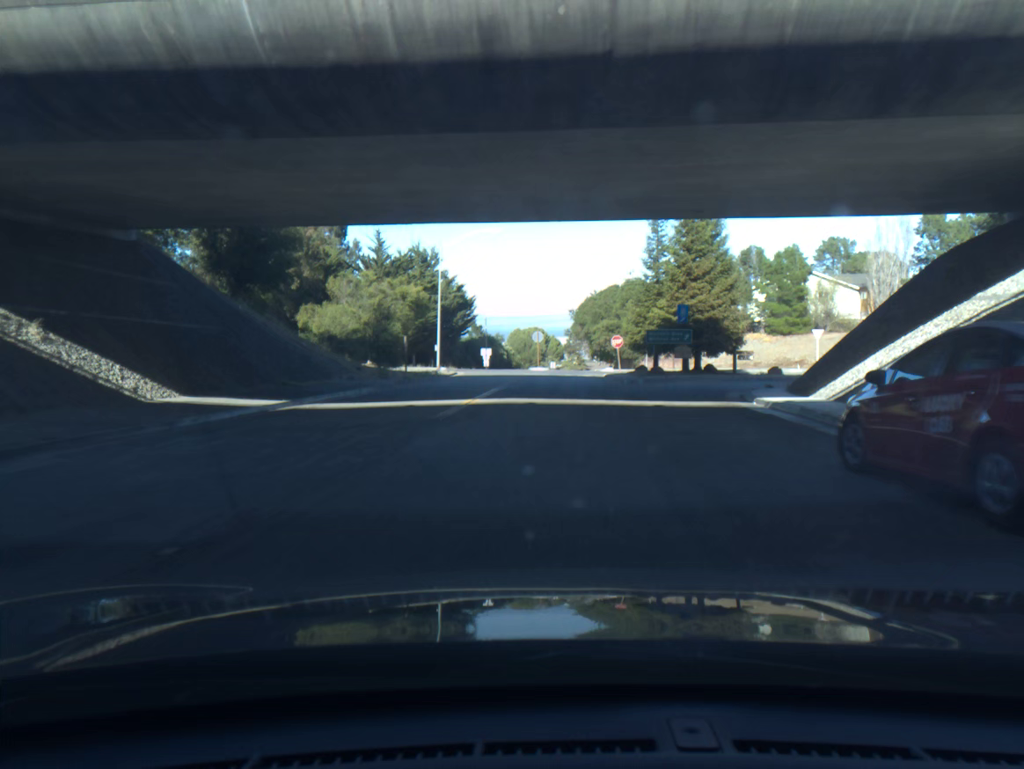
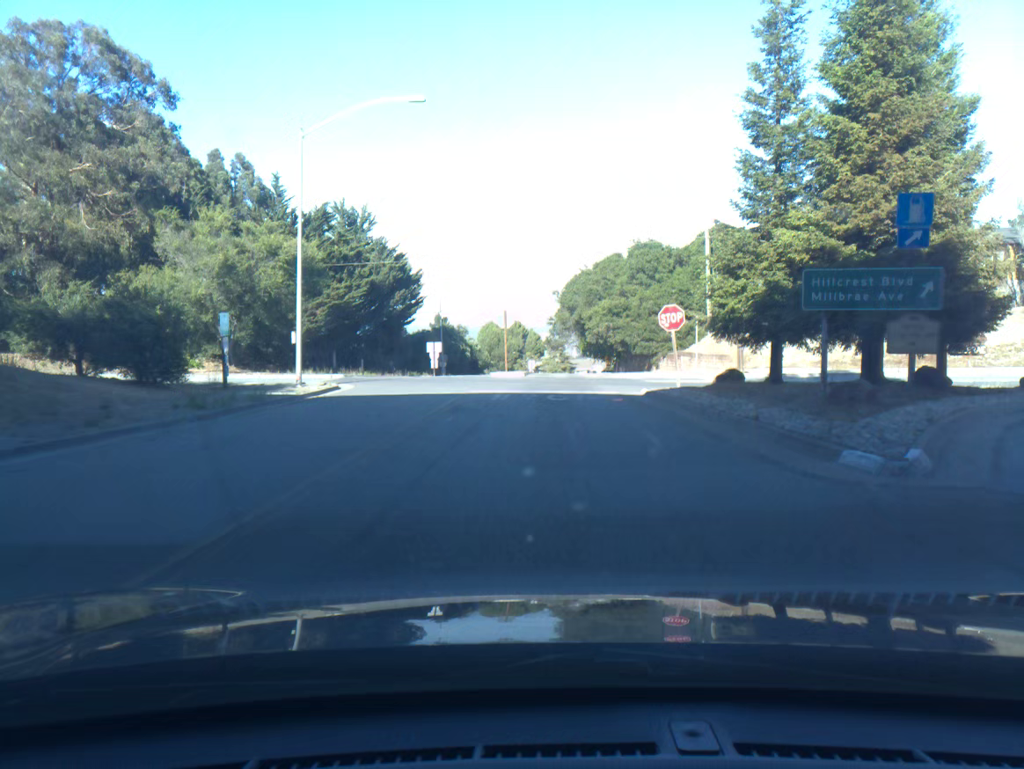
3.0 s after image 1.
(+0.6, +28.1) m; +2°
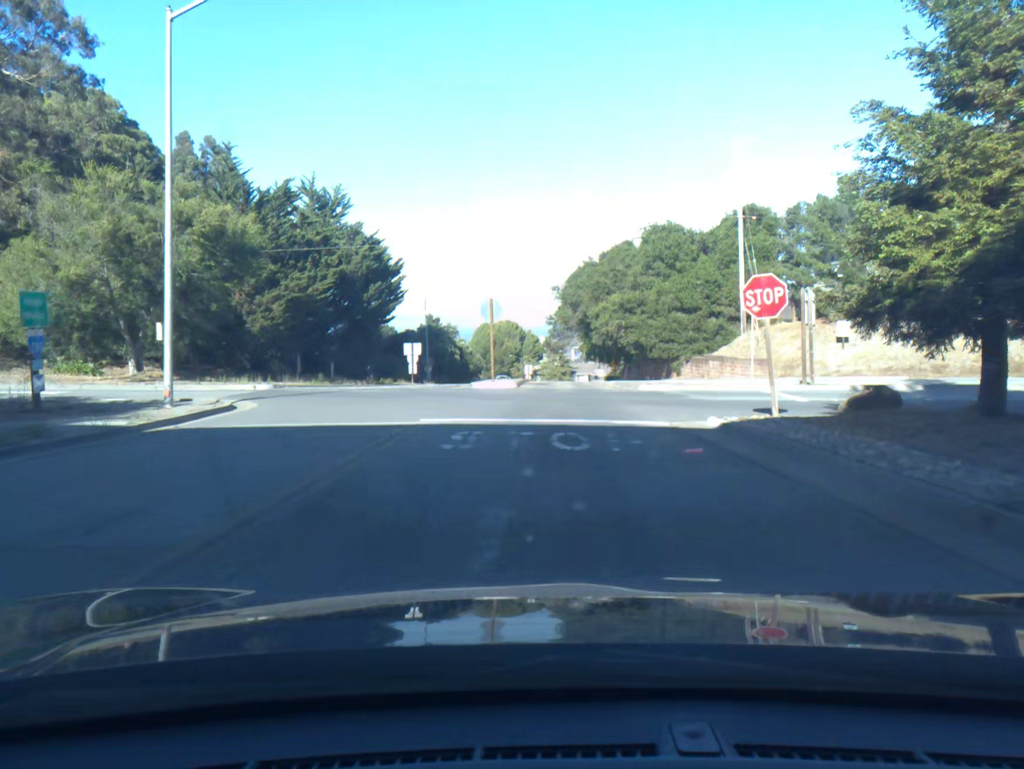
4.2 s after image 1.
(0.0, +9.9) m; 0°
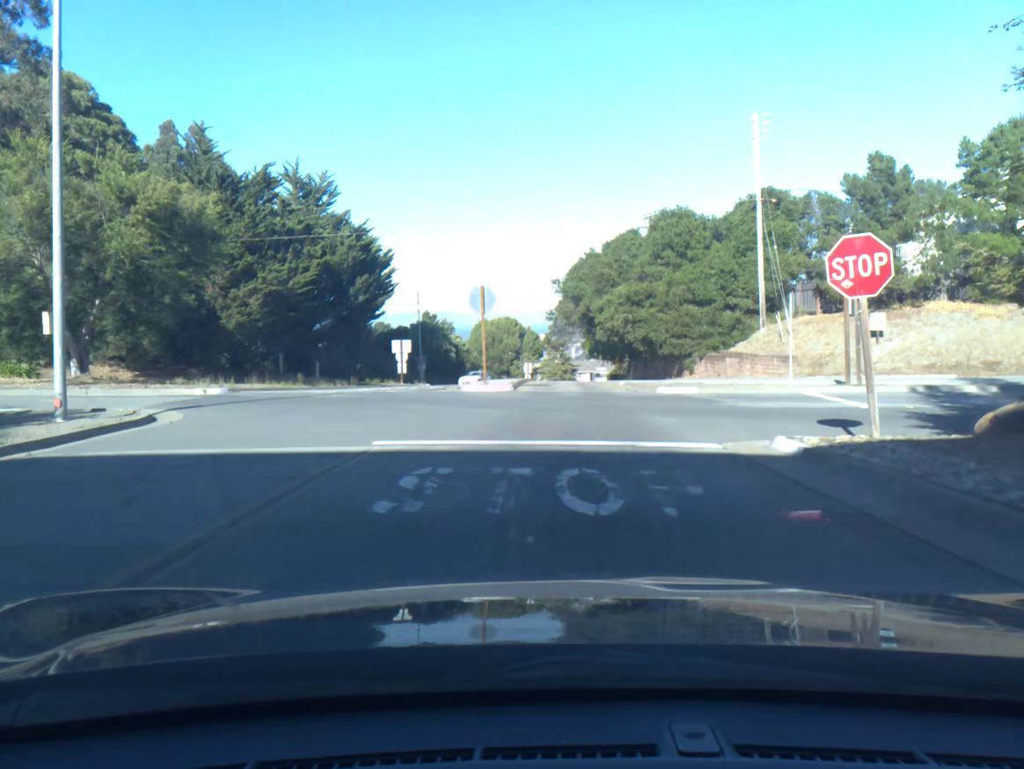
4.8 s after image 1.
(0.0, +4.1) m; 0°
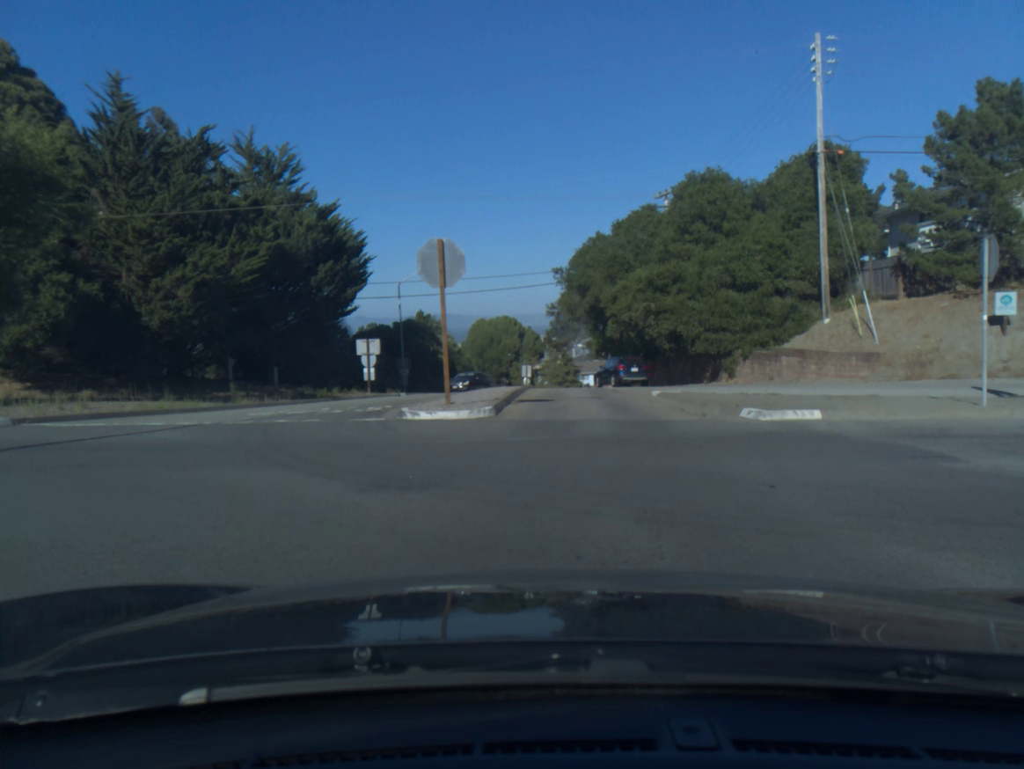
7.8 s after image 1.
(0.0, +10.4) m; 0°
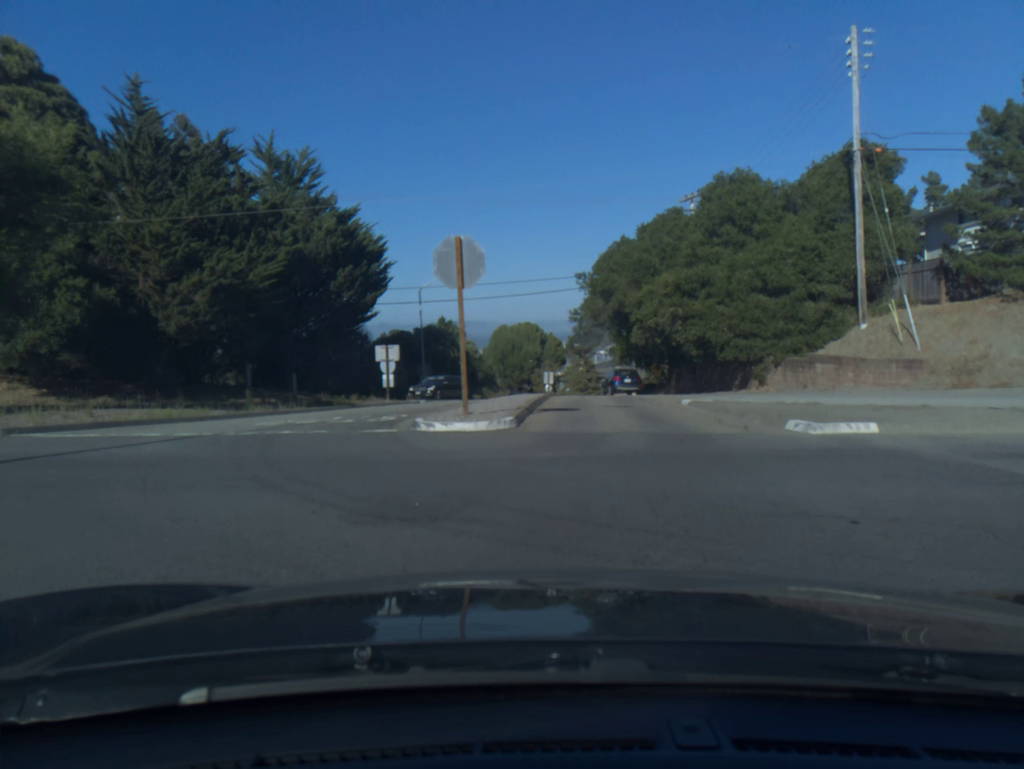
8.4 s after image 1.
(-0.1, +1.1) m; -6°
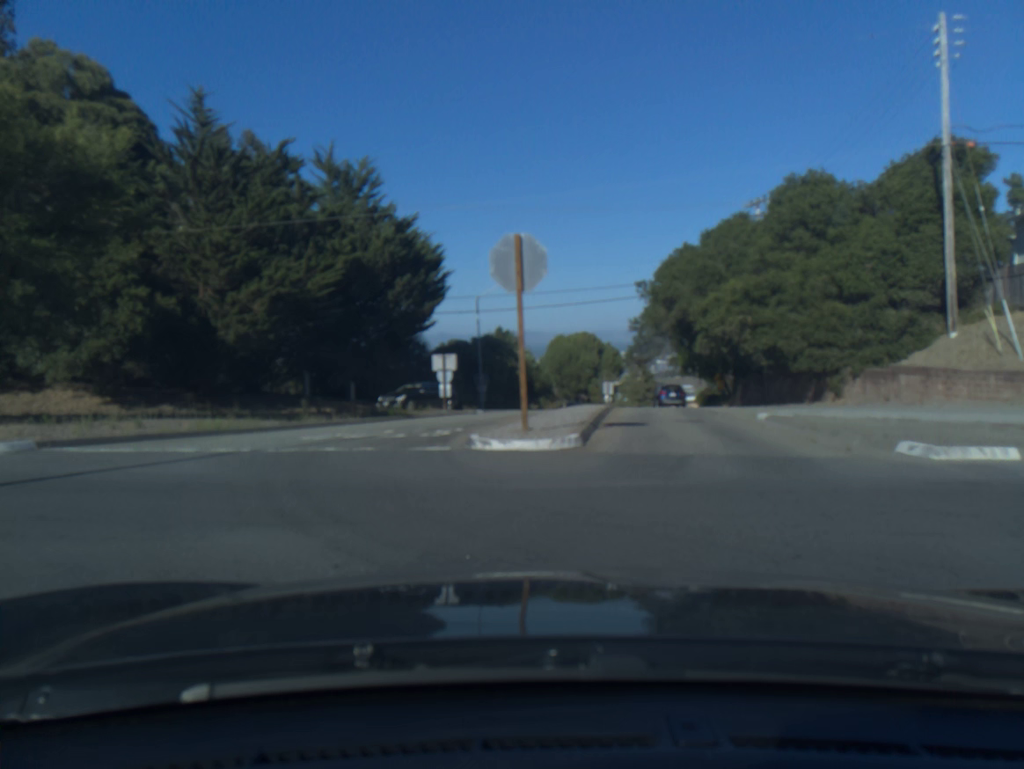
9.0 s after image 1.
(-0.1, +1.4) m; -7°
